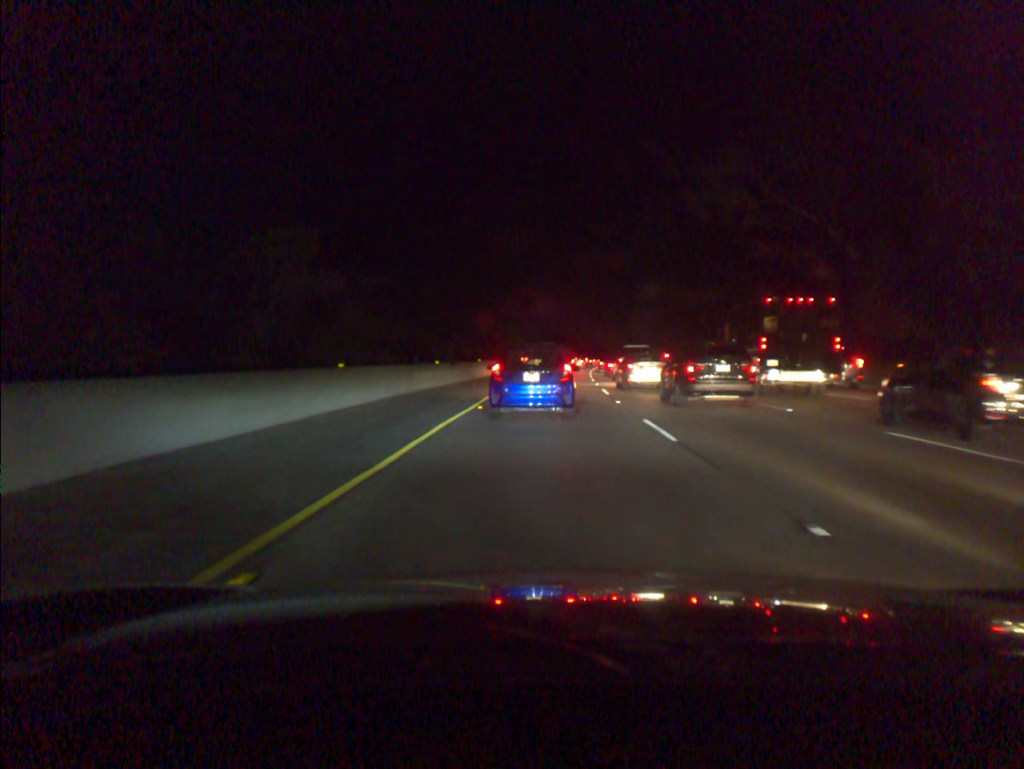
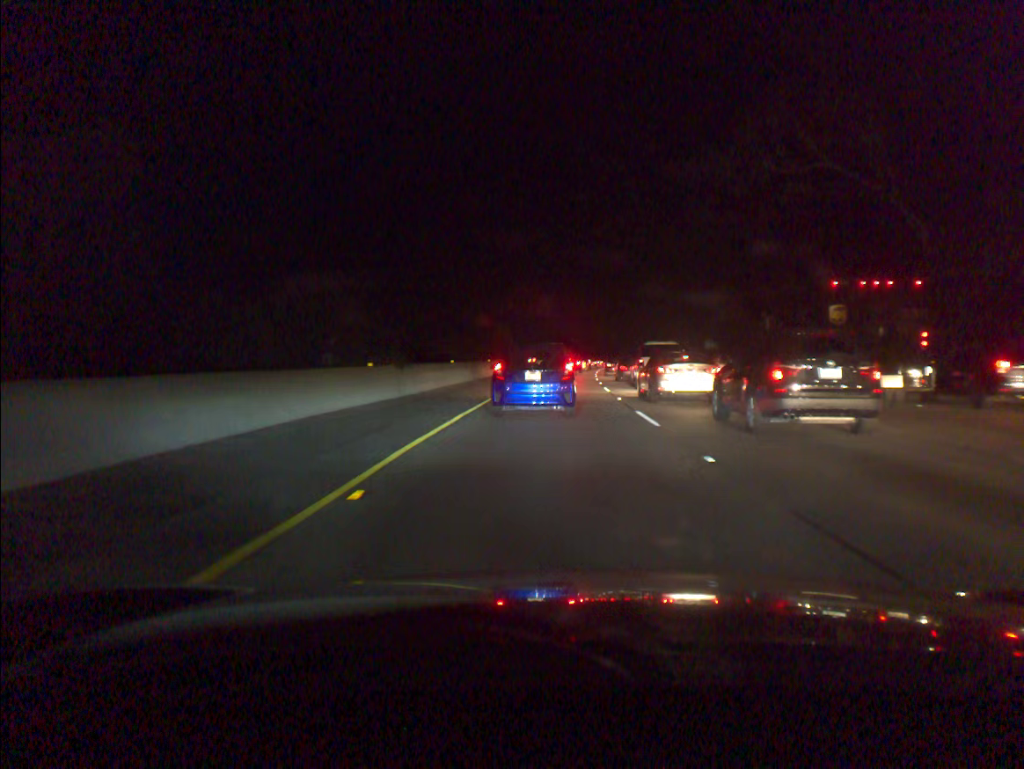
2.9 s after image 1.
(0.0, +12.1) m; 0°
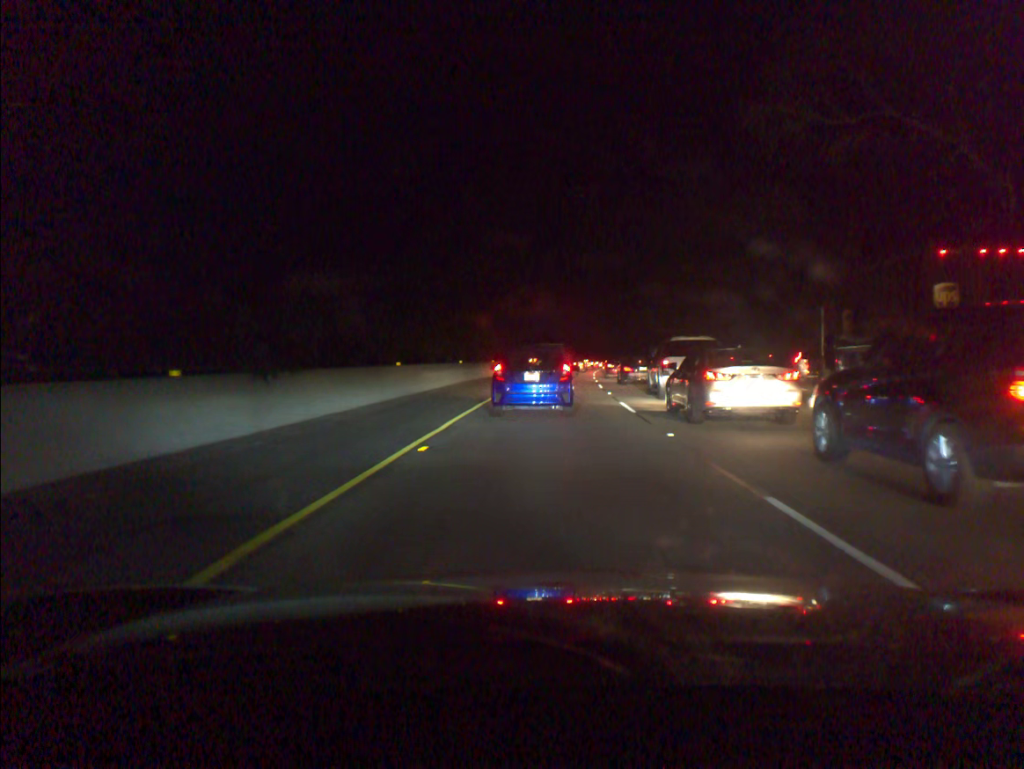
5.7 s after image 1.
(+0.1, +10.9) m; +1°
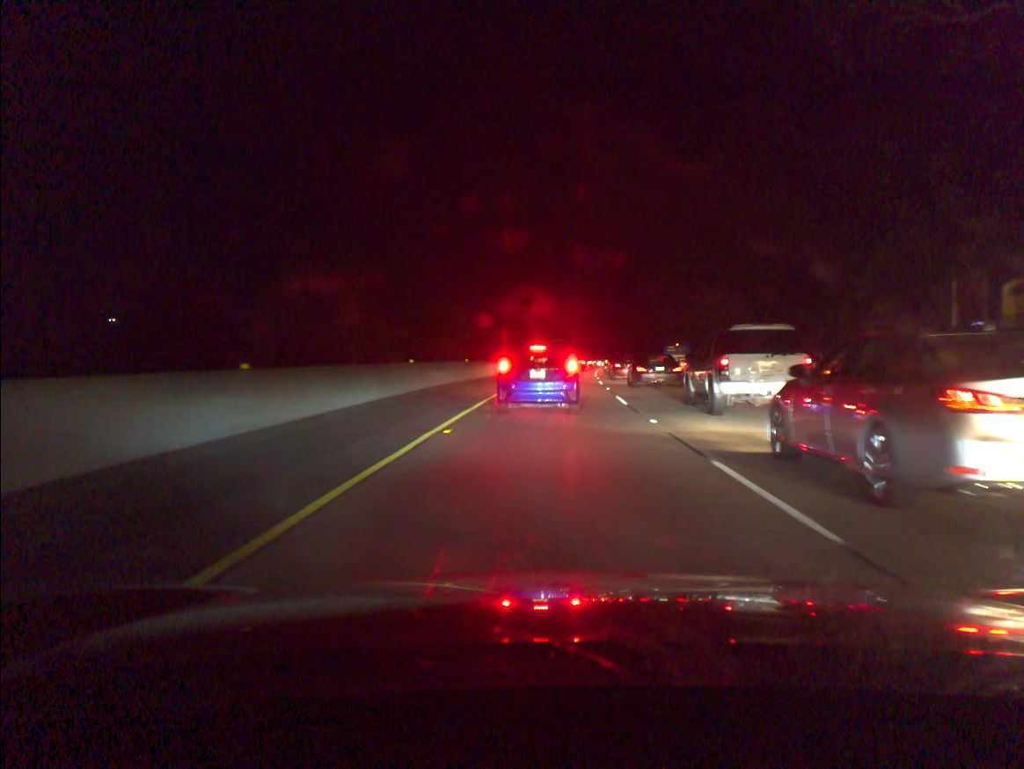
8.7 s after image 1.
(0.0, +12.4) m; 0°
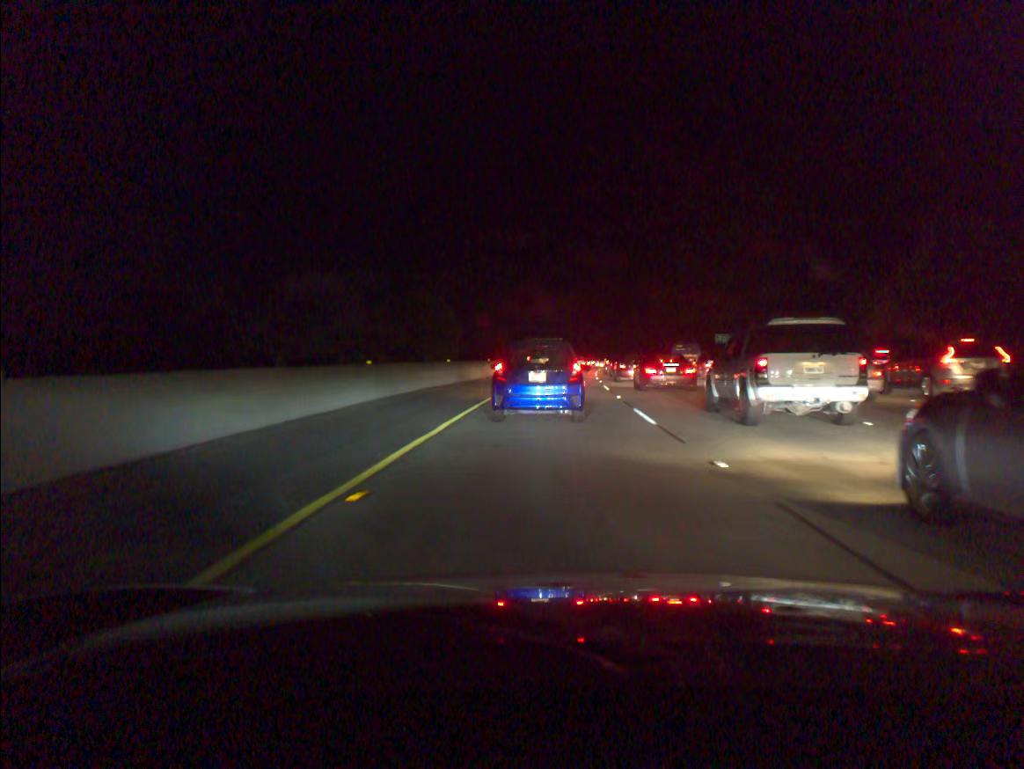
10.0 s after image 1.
(0.0, +5.9) m; 0°
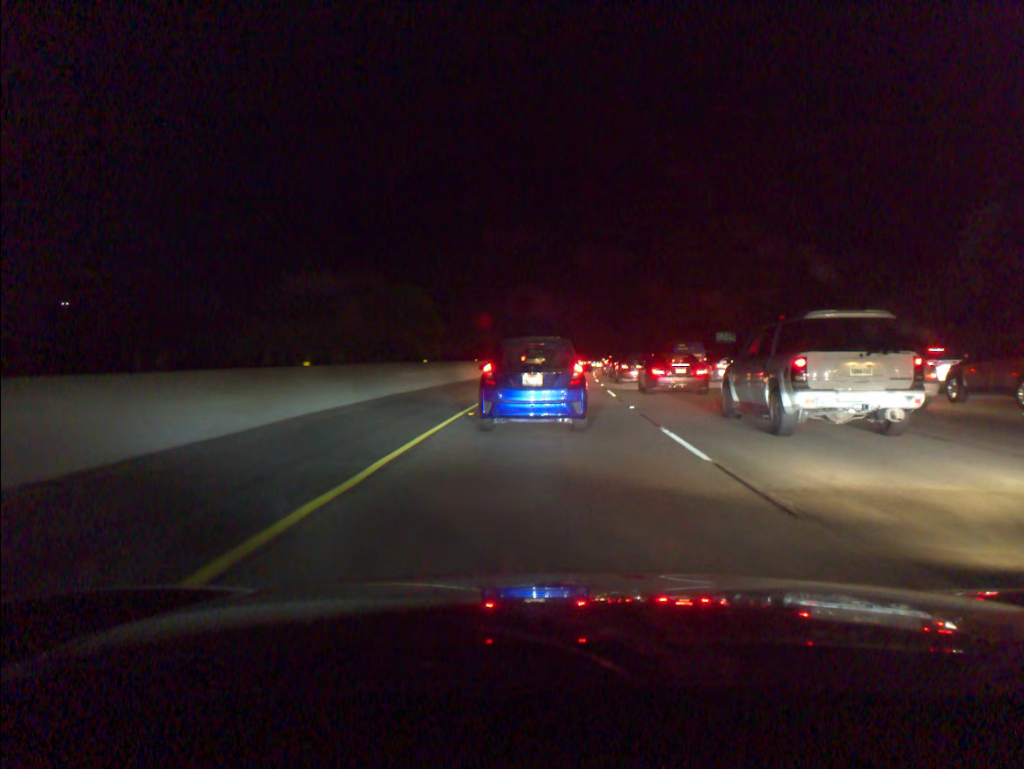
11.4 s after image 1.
(0.0, +5.1) m; +1°
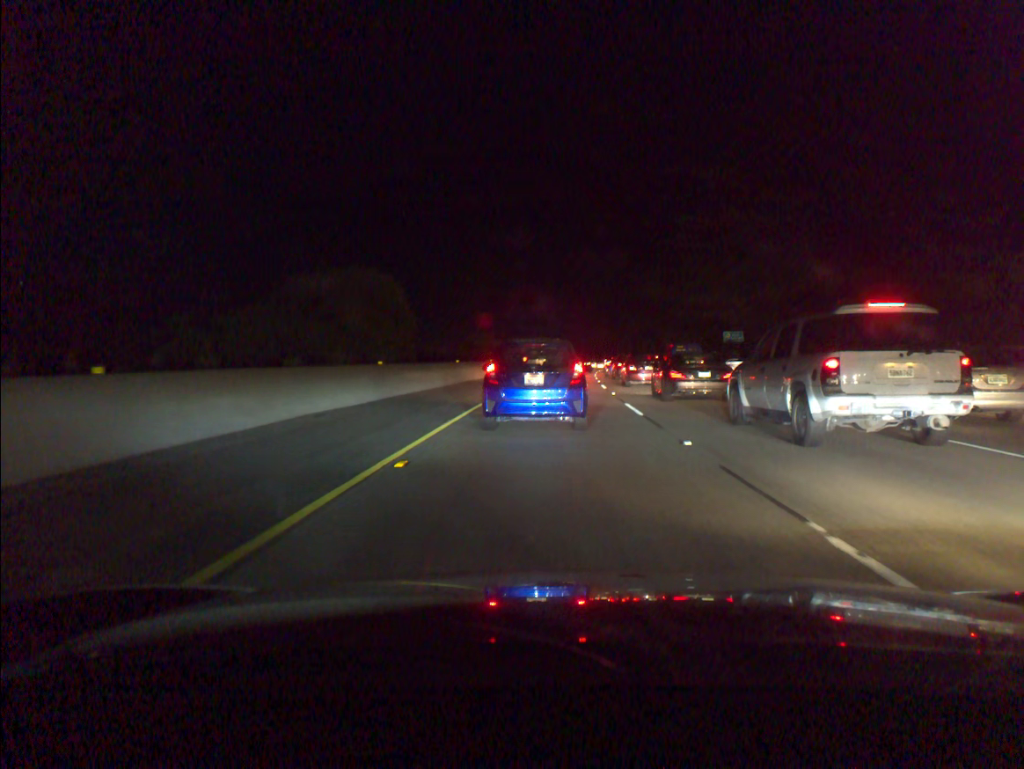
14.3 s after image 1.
(+0.1, +7.6) m; 0°
